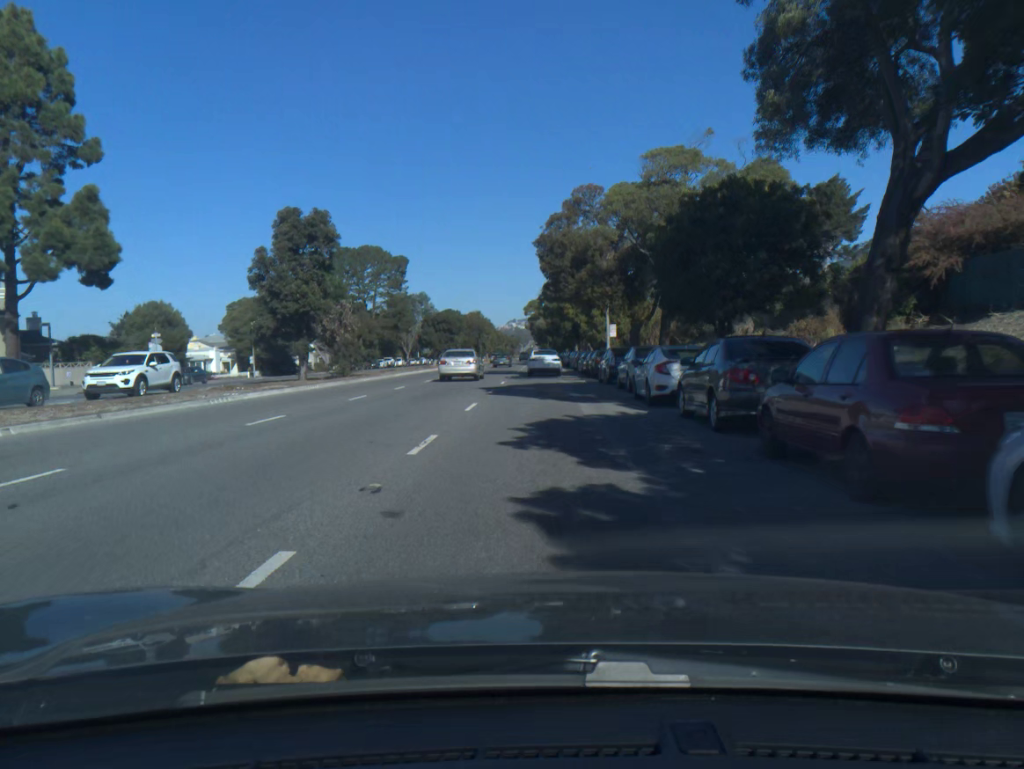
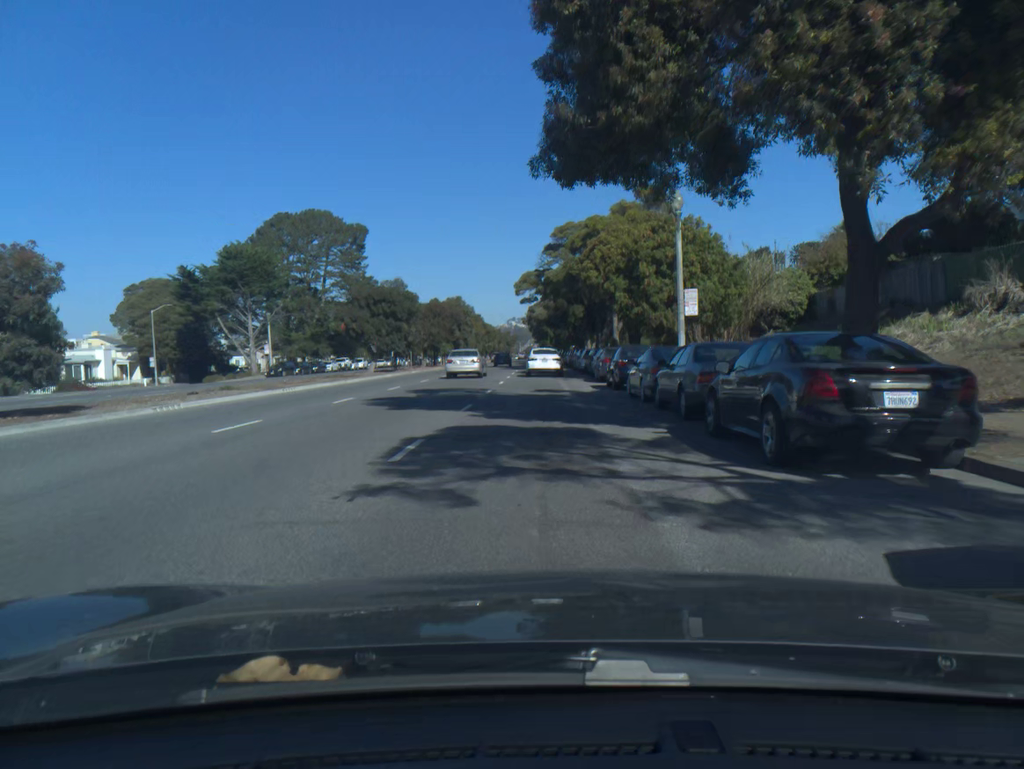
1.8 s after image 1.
(+0.1, +30.2) m; 0°
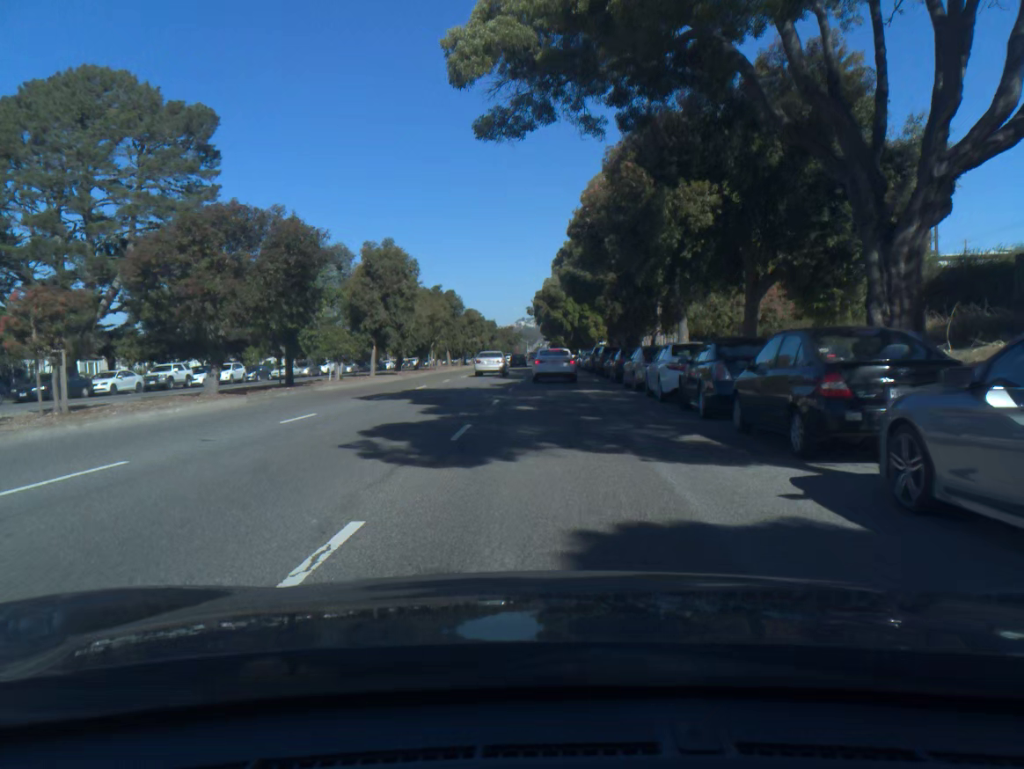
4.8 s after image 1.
(-0.4, +49.8) m; -1°
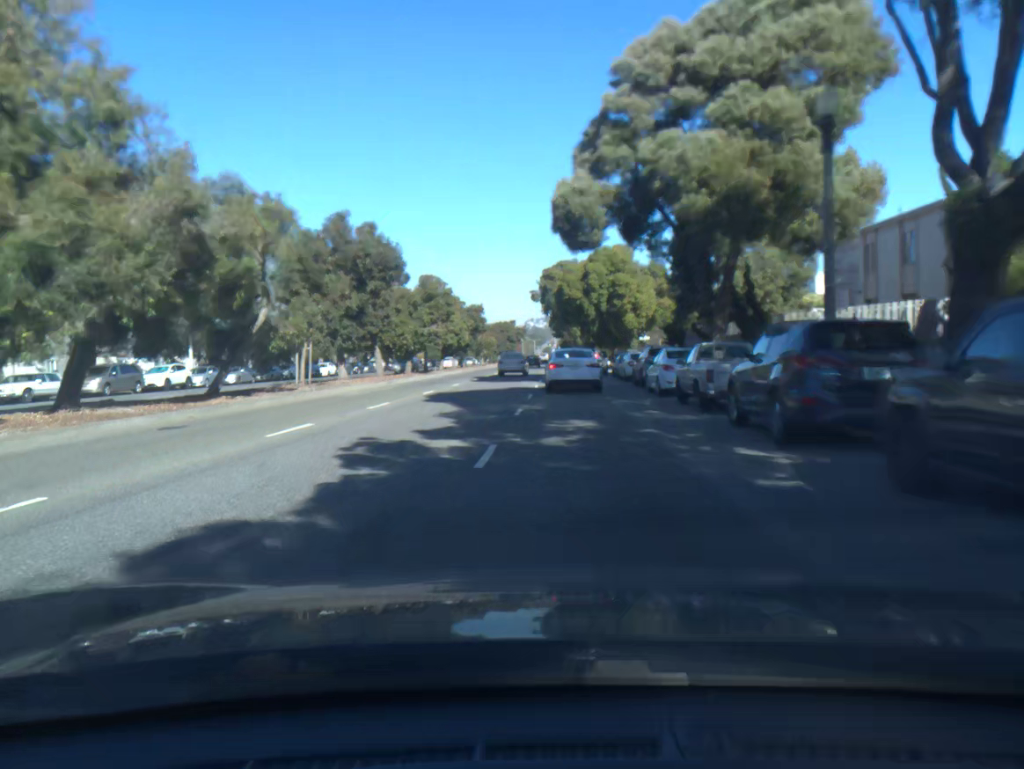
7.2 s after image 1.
(0.0, +39.5) m; -1°
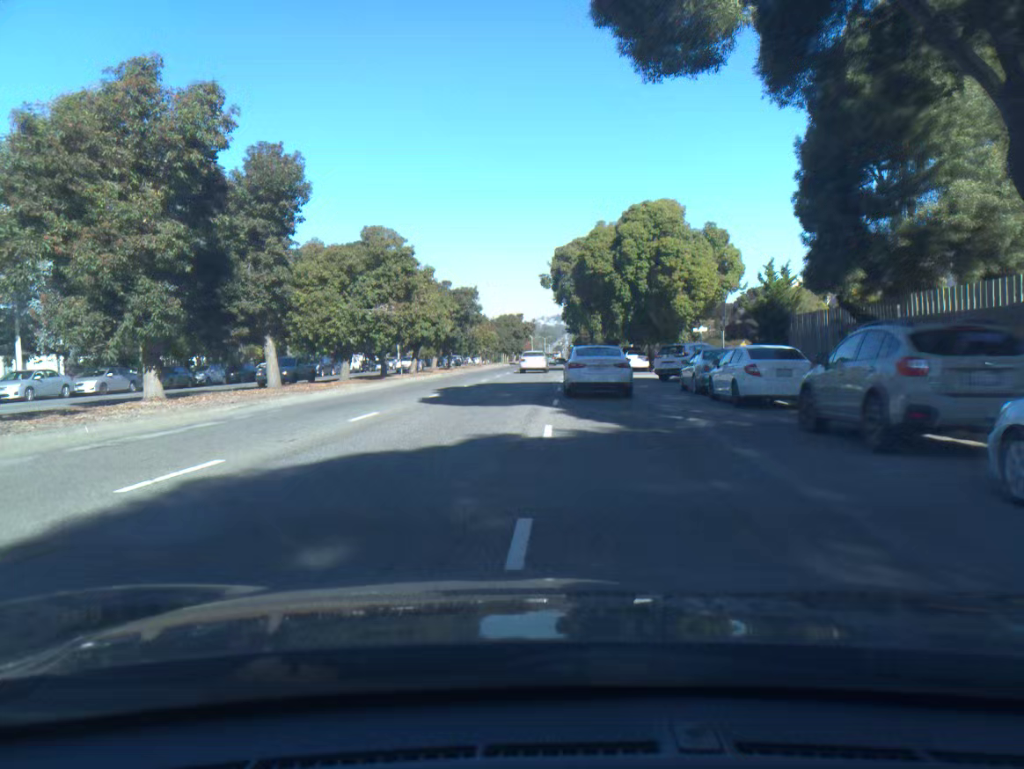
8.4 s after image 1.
(-0.1, +19.4) m; -1°
